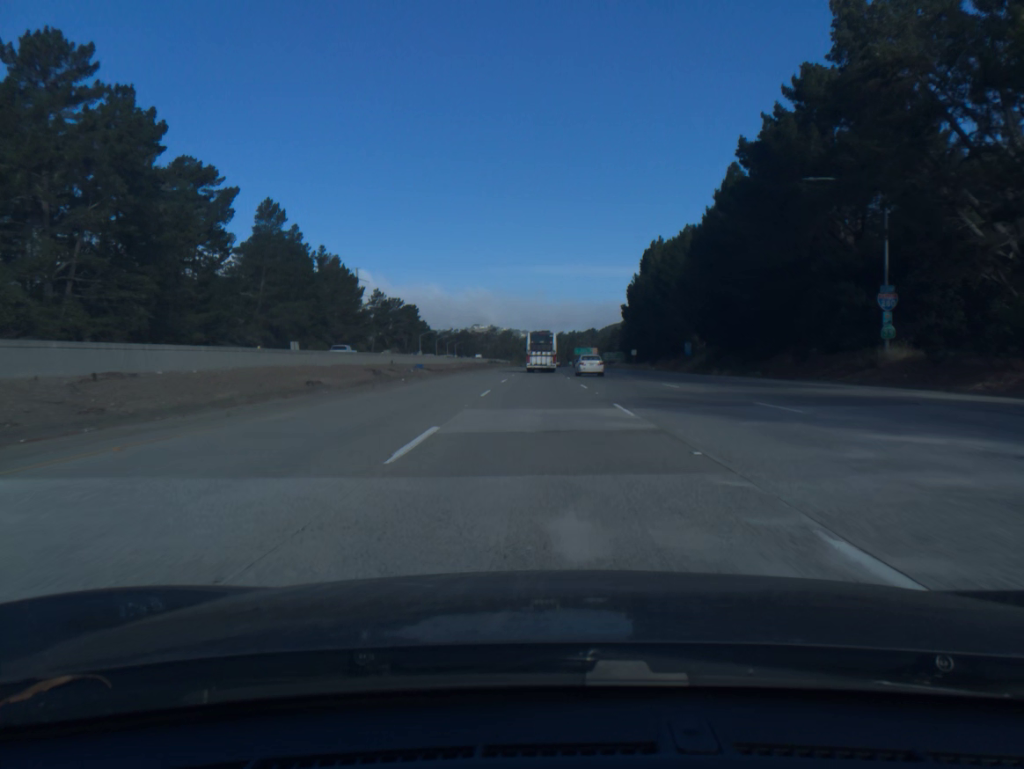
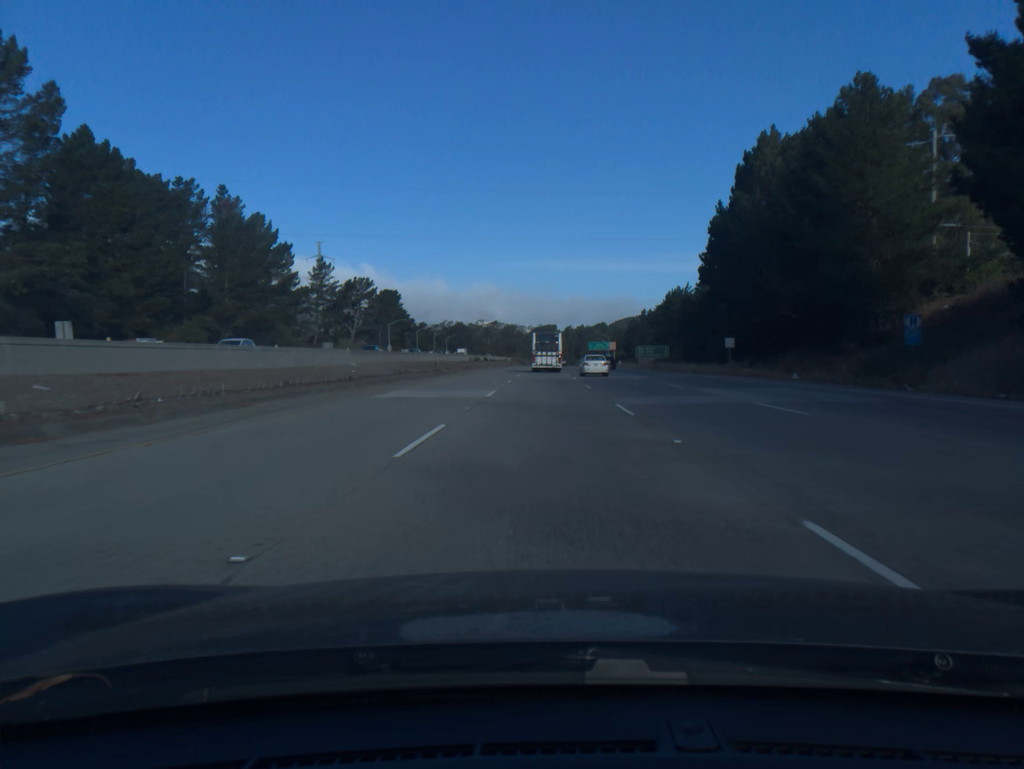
(-0.2, +57.8) m; 0°
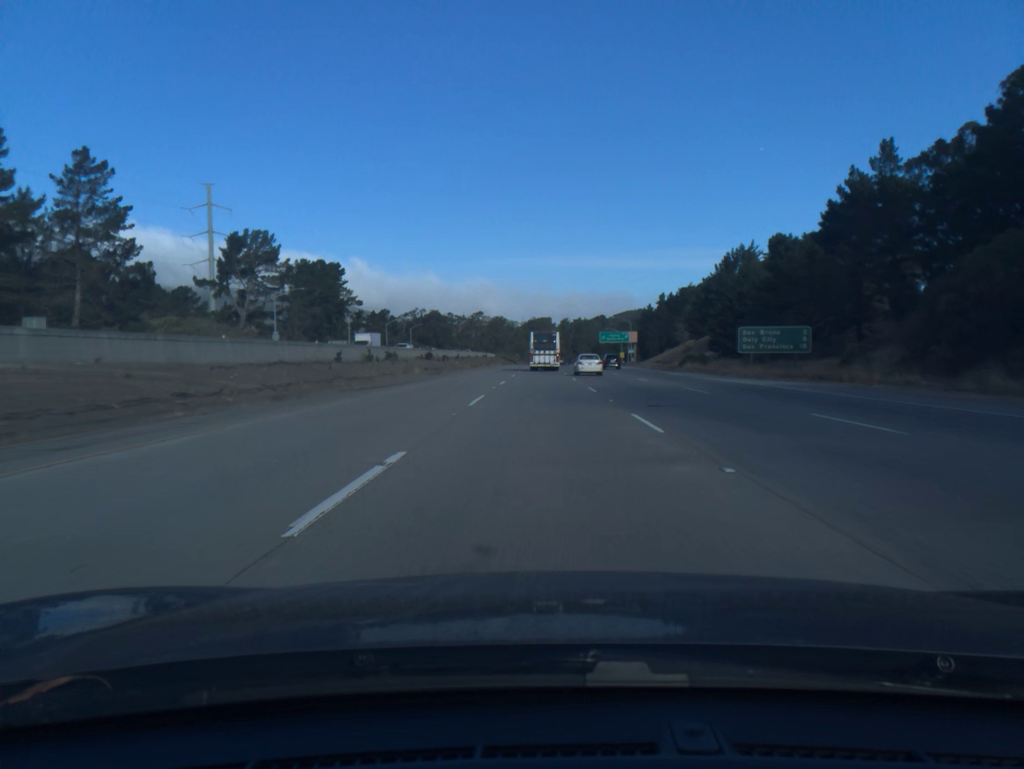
(+0.2, +77.3) m; 0°
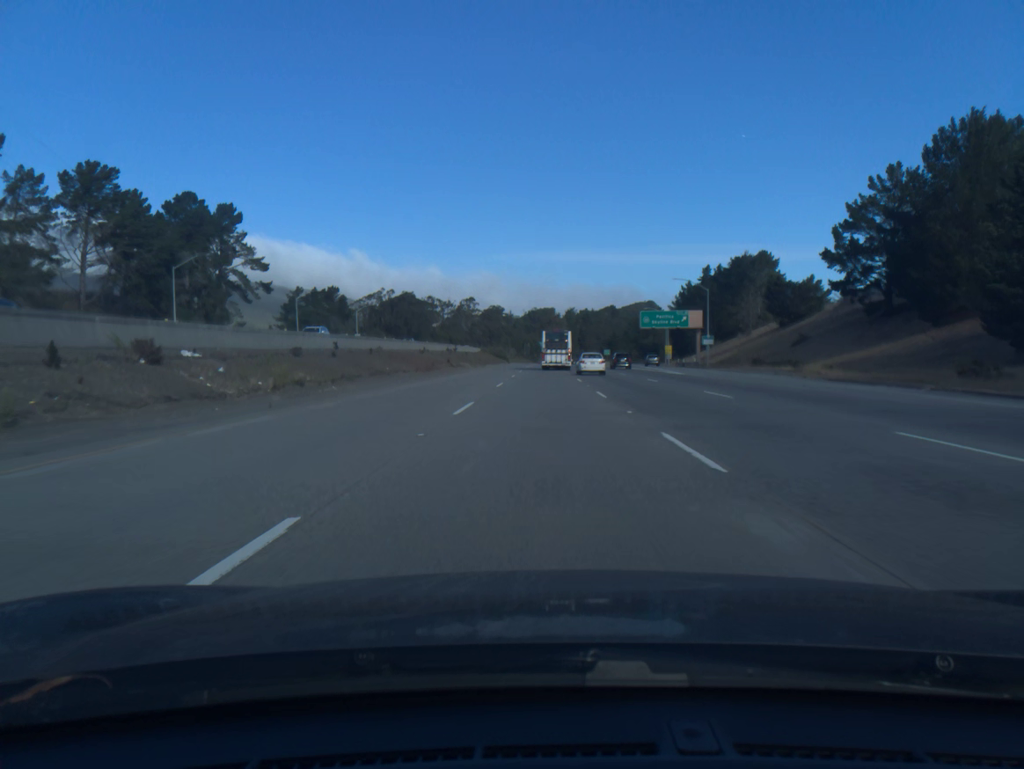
(0.0, +77.4) m; 0°
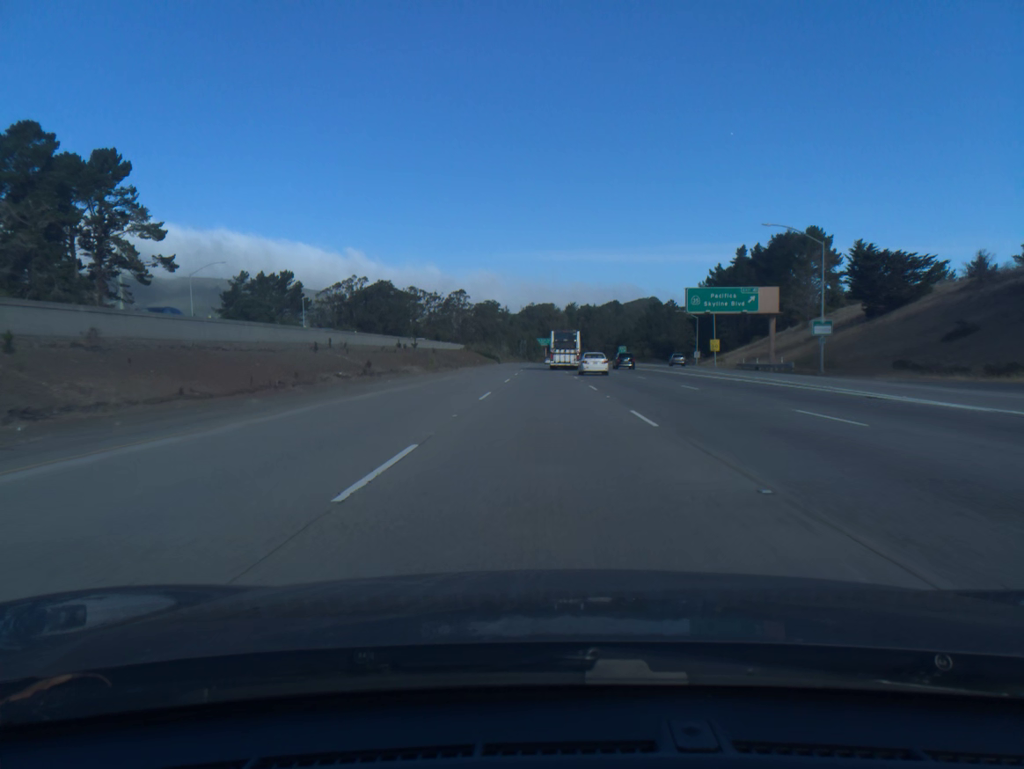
(0.0, +38.7) m; 0°
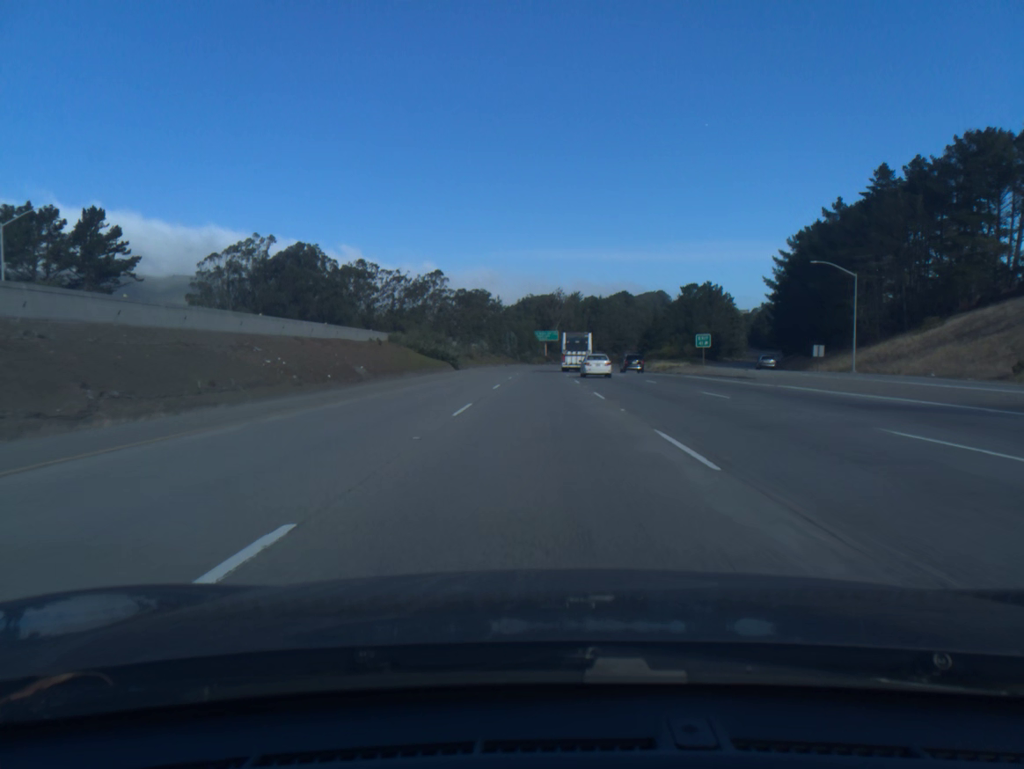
(+0.3, +78.0) m; 0°
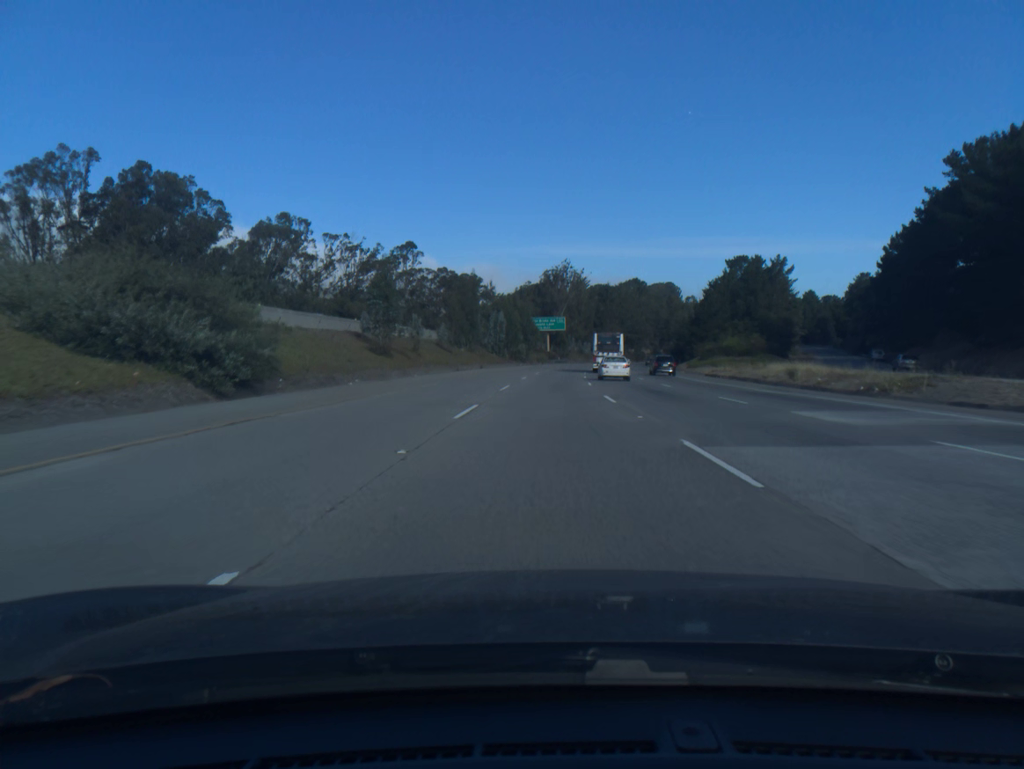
(-0.1, +59.5) m; 0°
